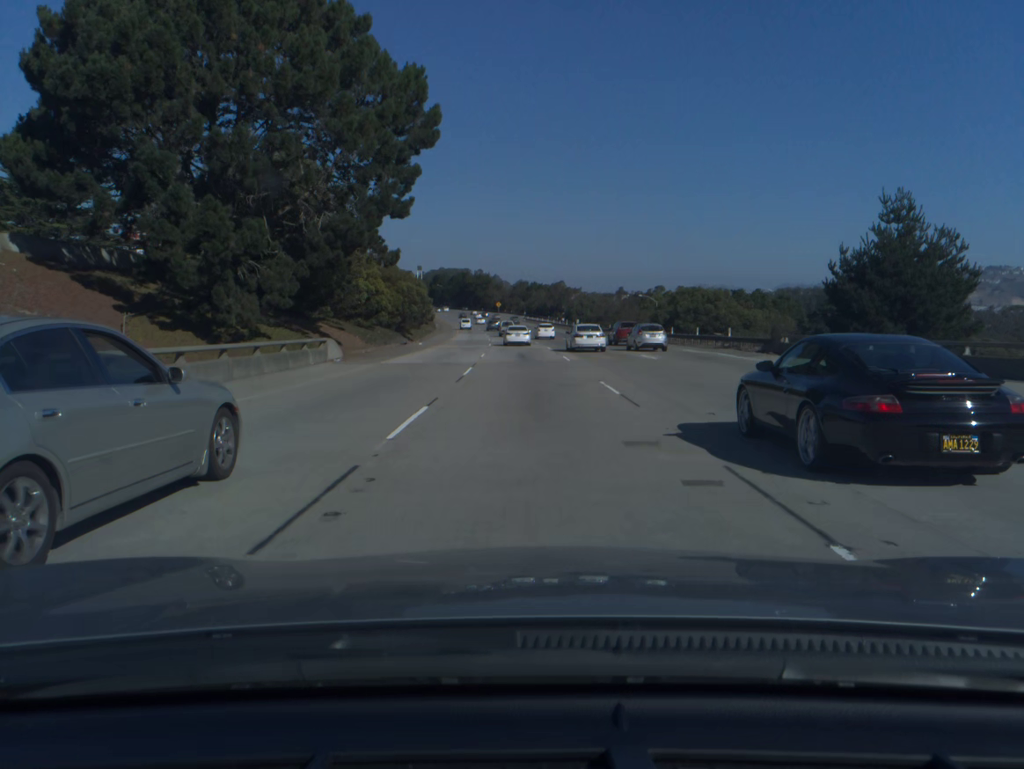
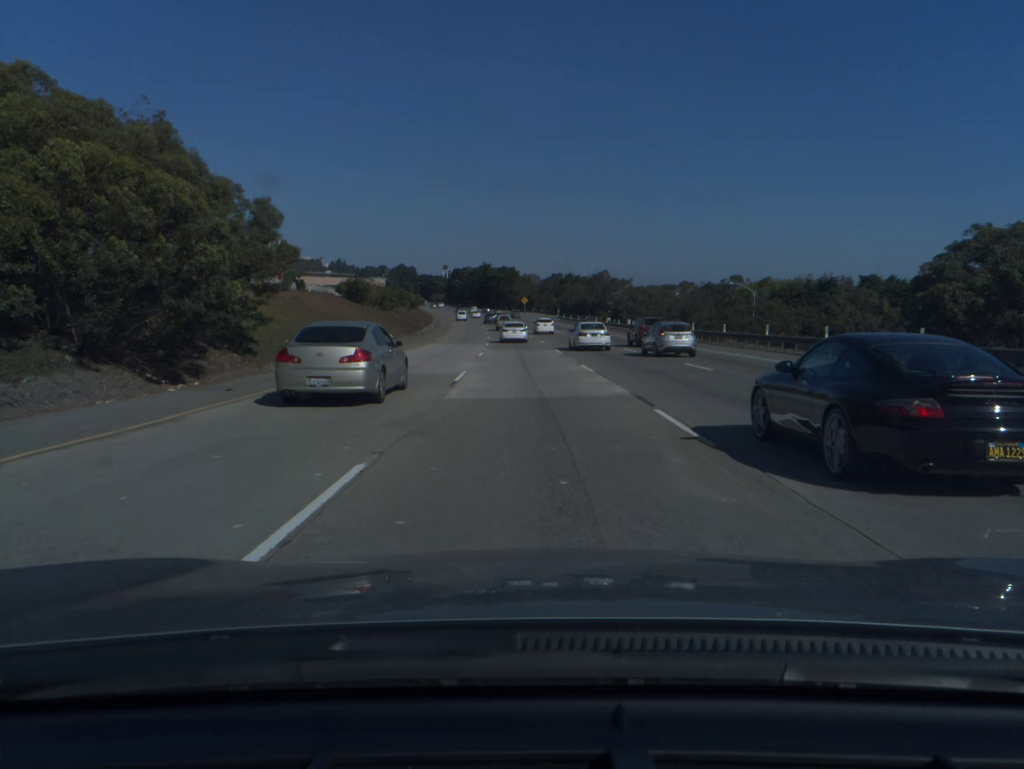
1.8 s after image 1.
(-1.0, +52.1) m; -2°
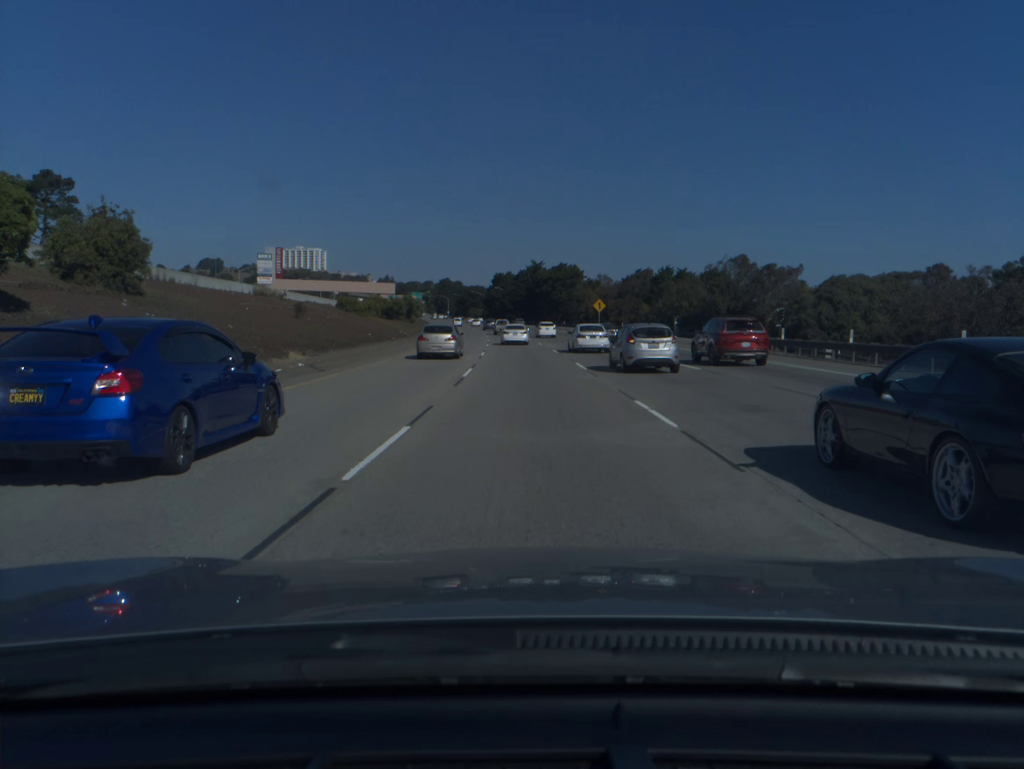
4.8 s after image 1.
(-3.1, +85.3) m; -4°
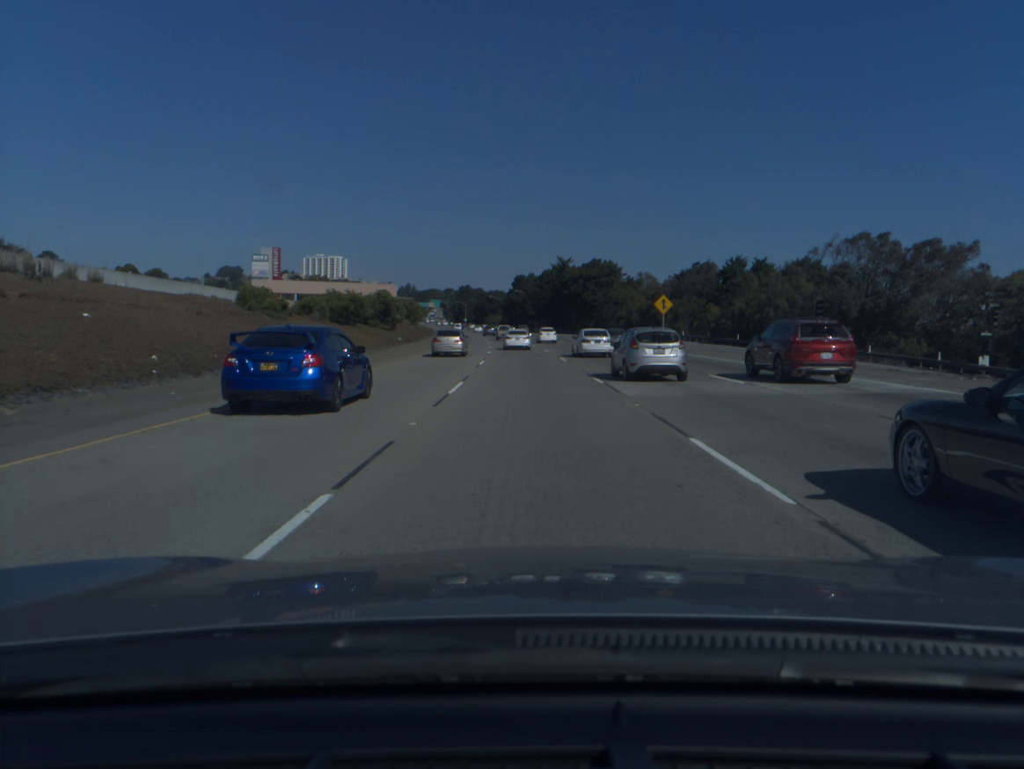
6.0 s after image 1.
(-0.5, +33.8) m; -2°
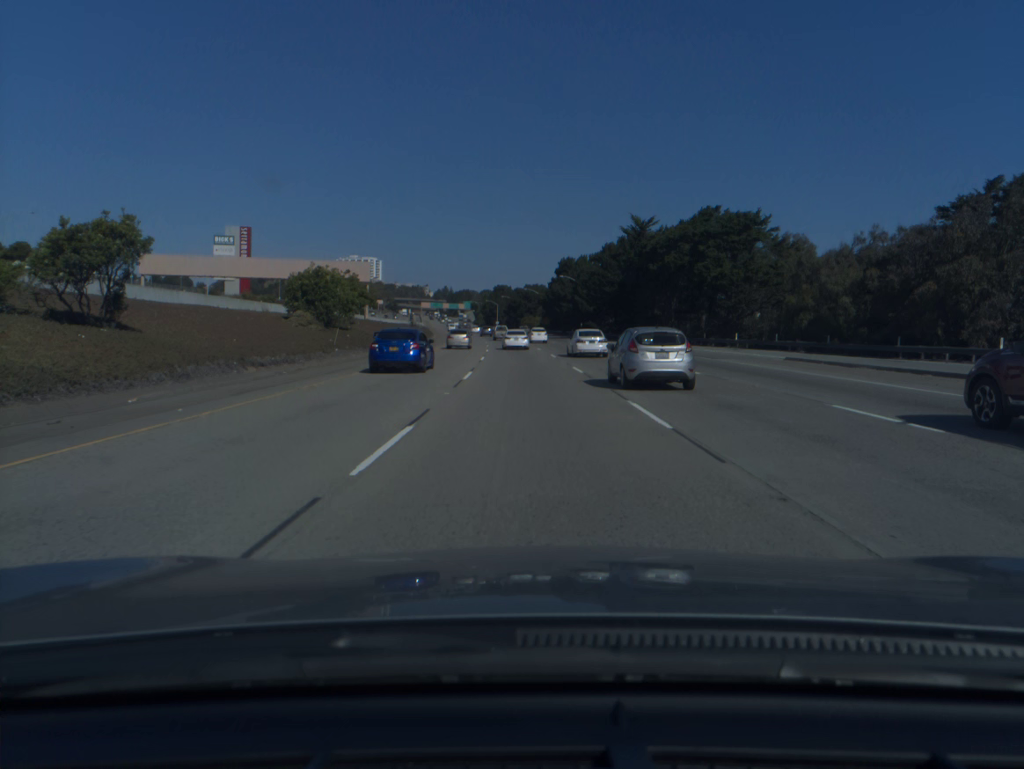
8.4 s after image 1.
(-1.7, +67.9) m; -3°
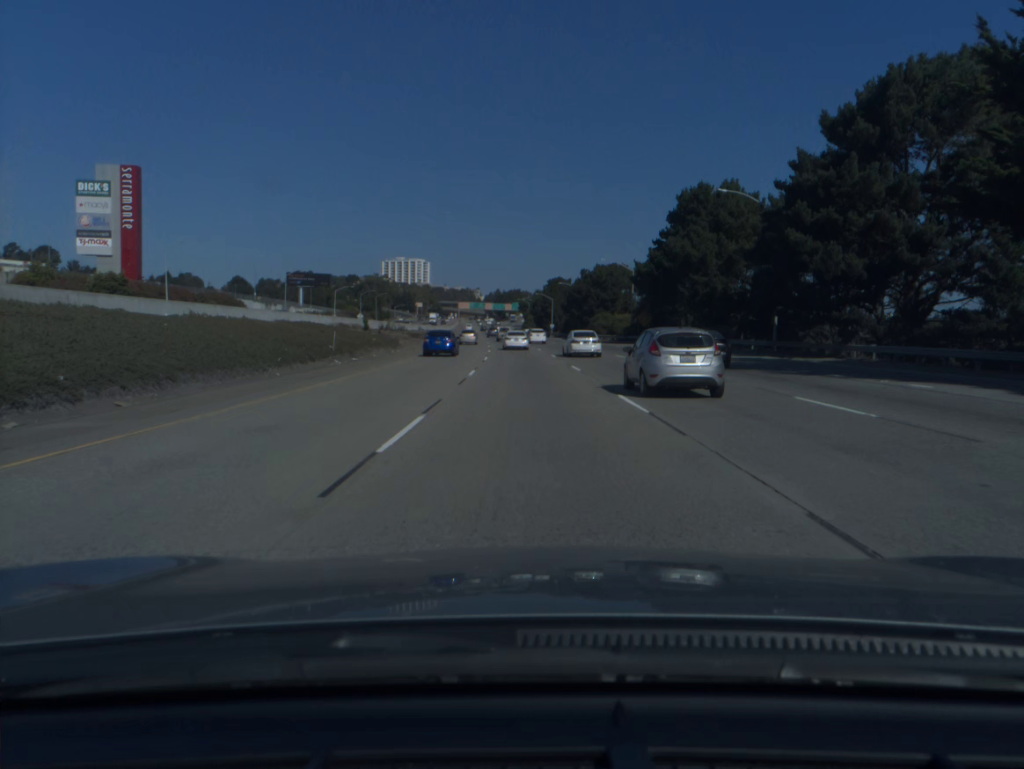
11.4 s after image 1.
(-3.0, +85.4) m; -4°
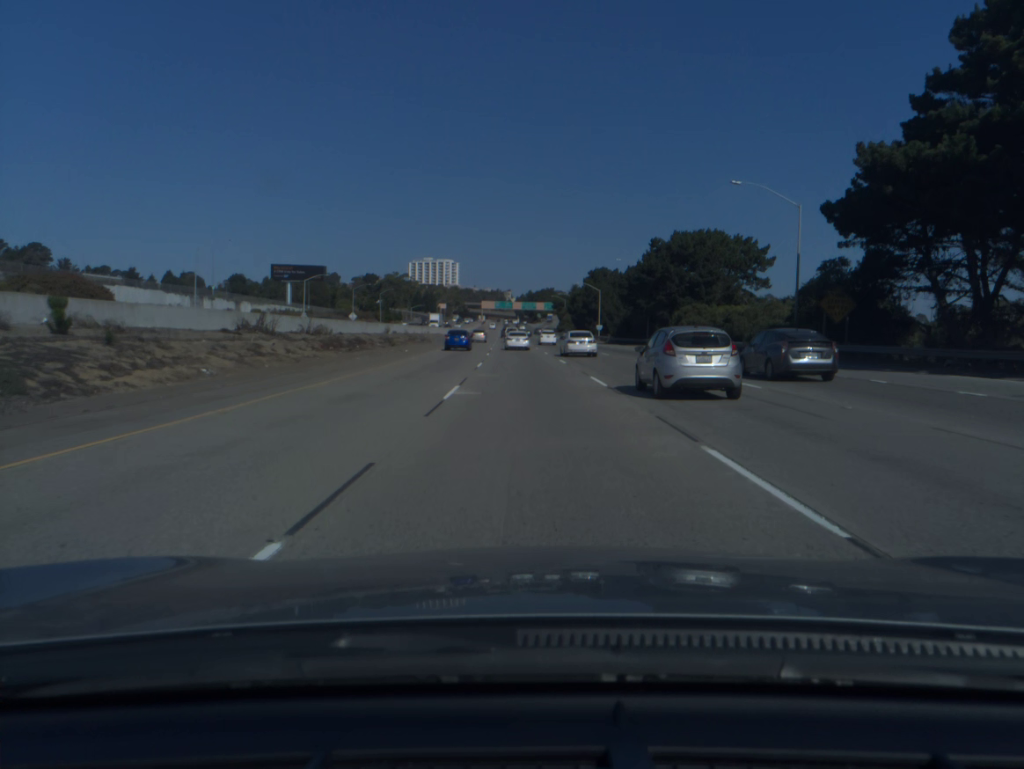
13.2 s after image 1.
(-1.1, +51.8) m; -2°
